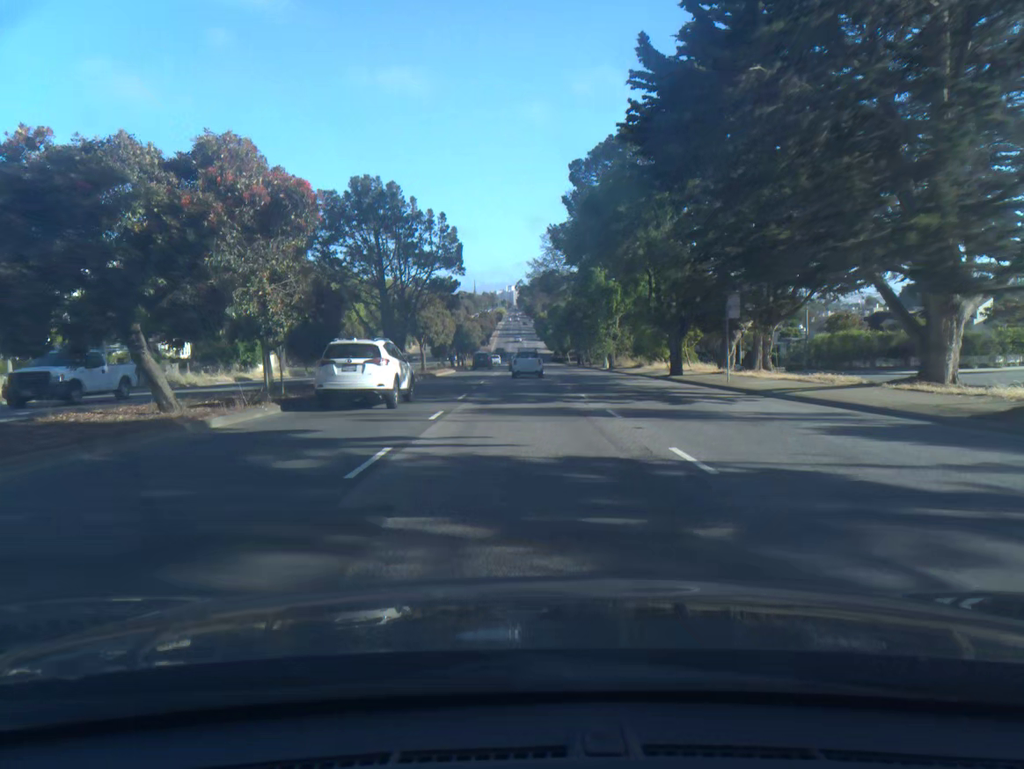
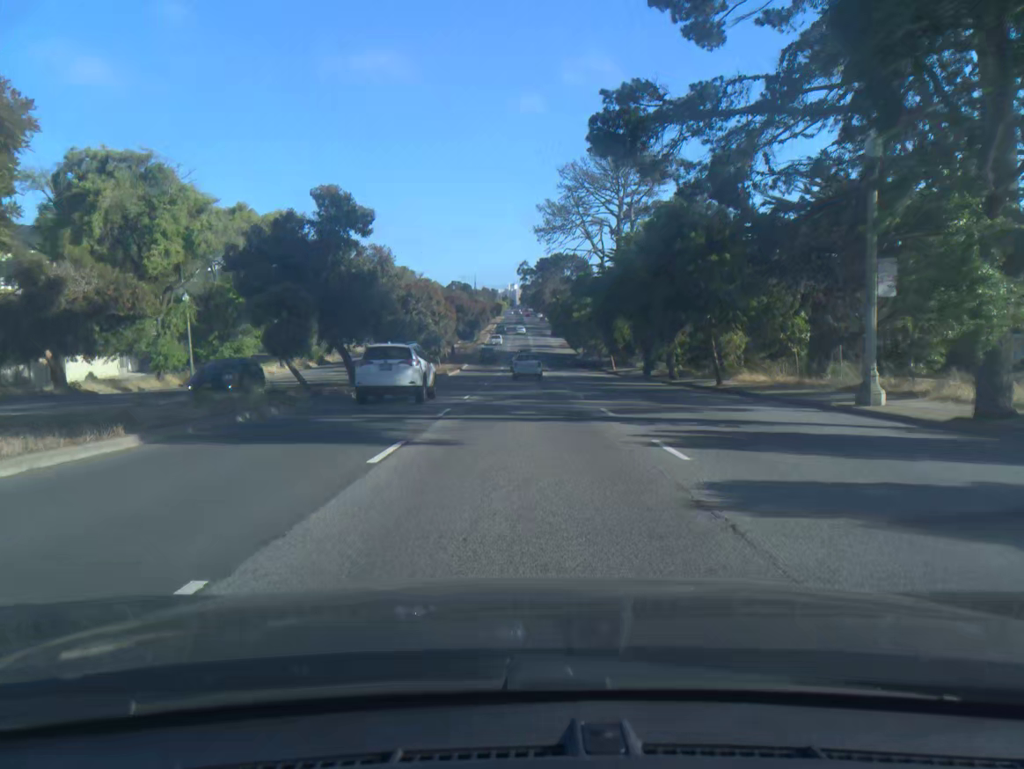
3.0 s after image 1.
(-0.1, +56.8) m; 0°
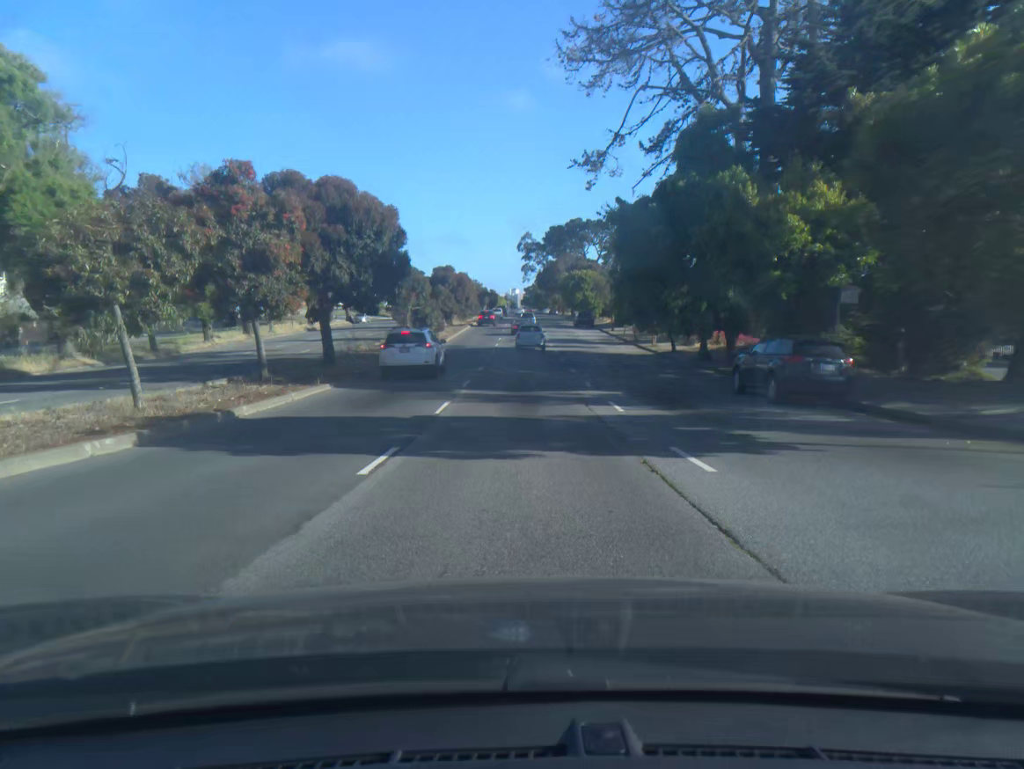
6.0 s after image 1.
(0.0, +59.0) m; 0°
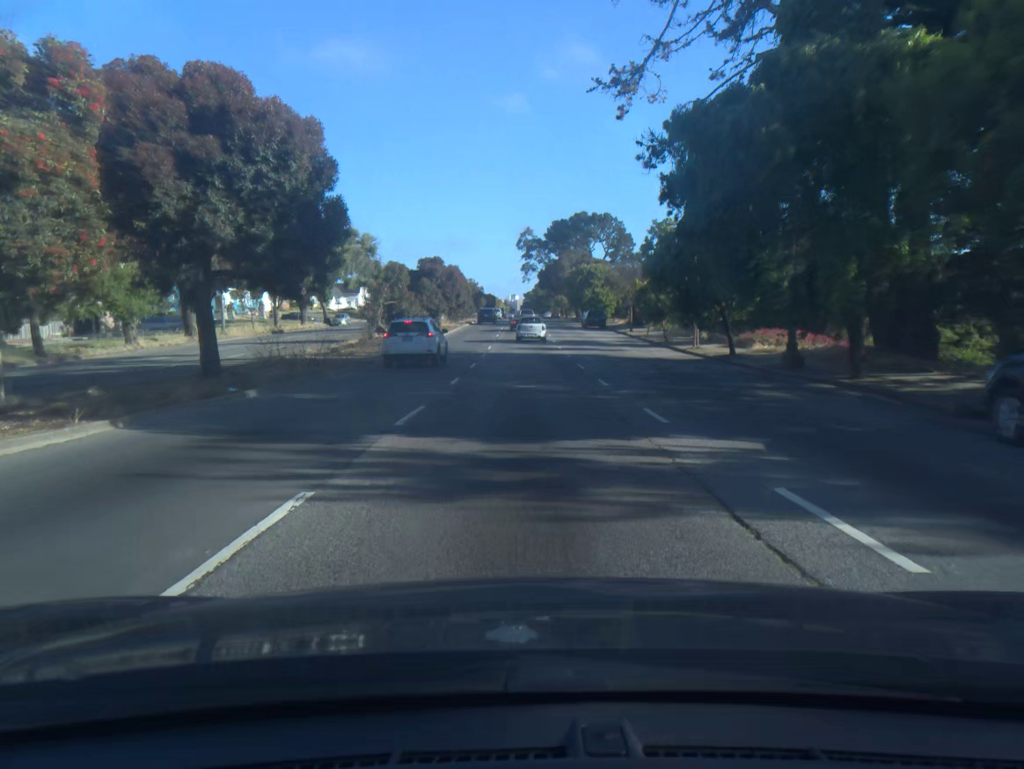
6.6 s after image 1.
(0.0, +11.9) m; 0°
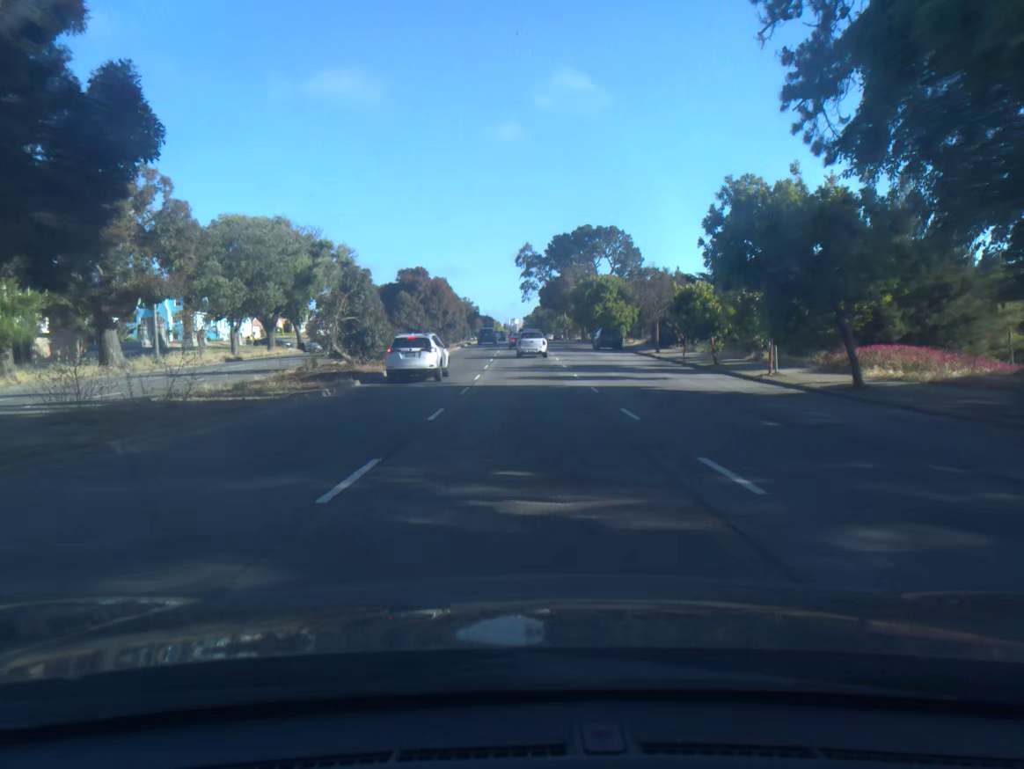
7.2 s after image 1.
(0.0, +11.8) m; 0°
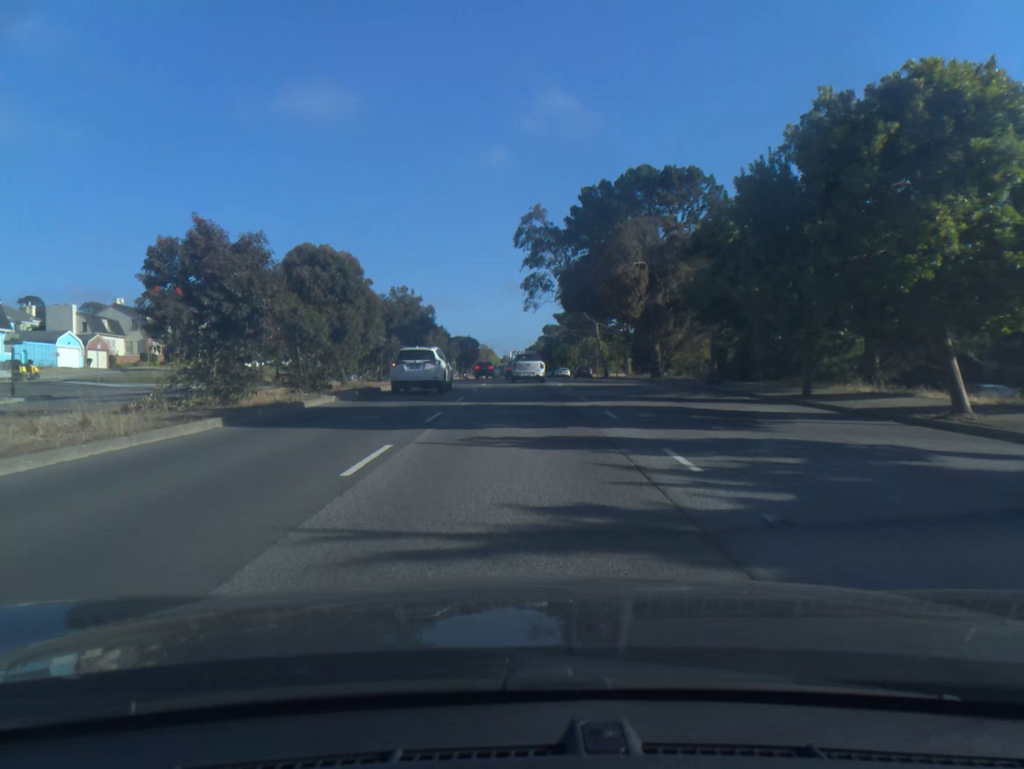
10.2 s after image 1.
(+0.2, +56.0) m; 0°
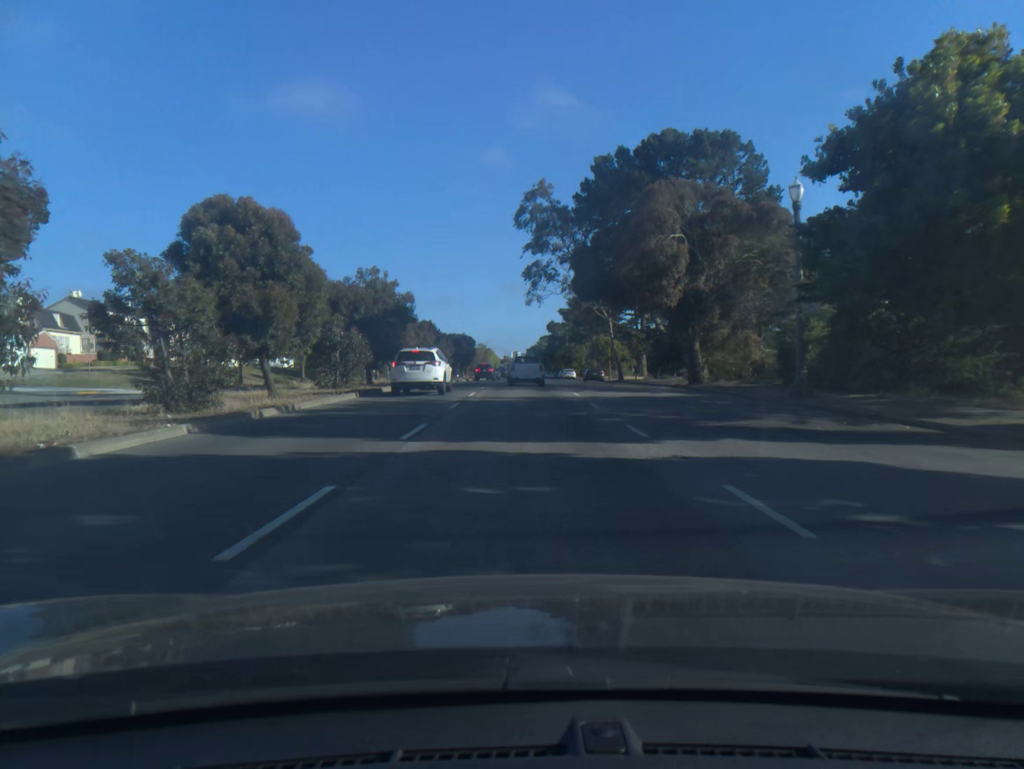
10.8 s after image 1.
(0.0, +10.5) m; 0°
